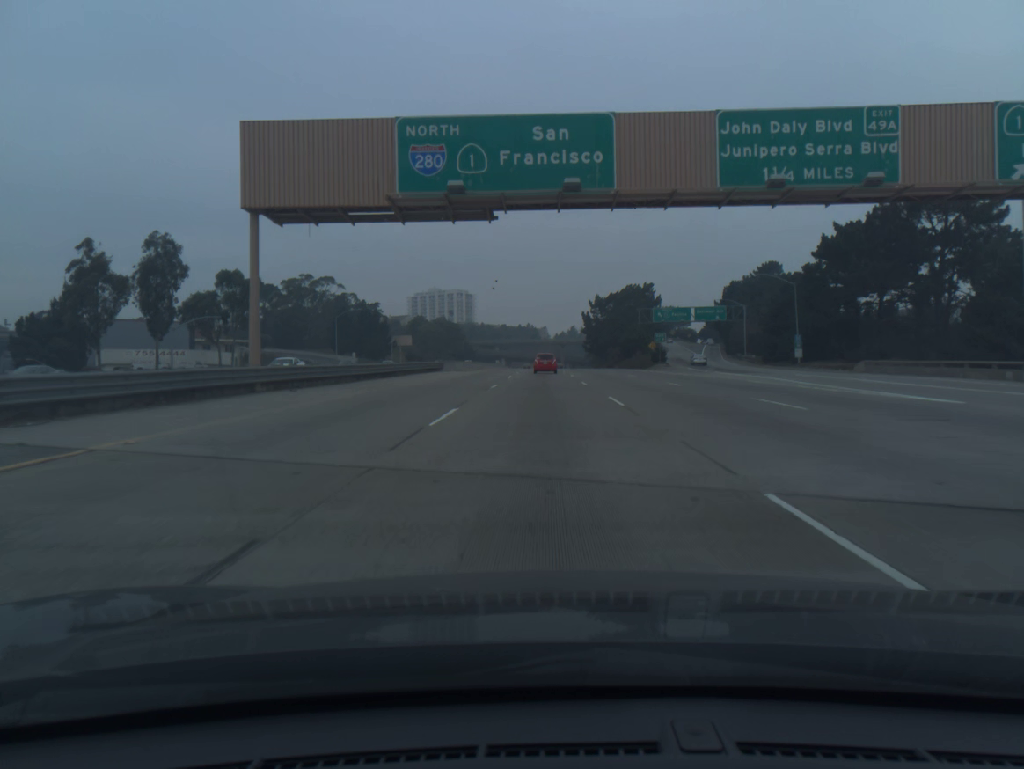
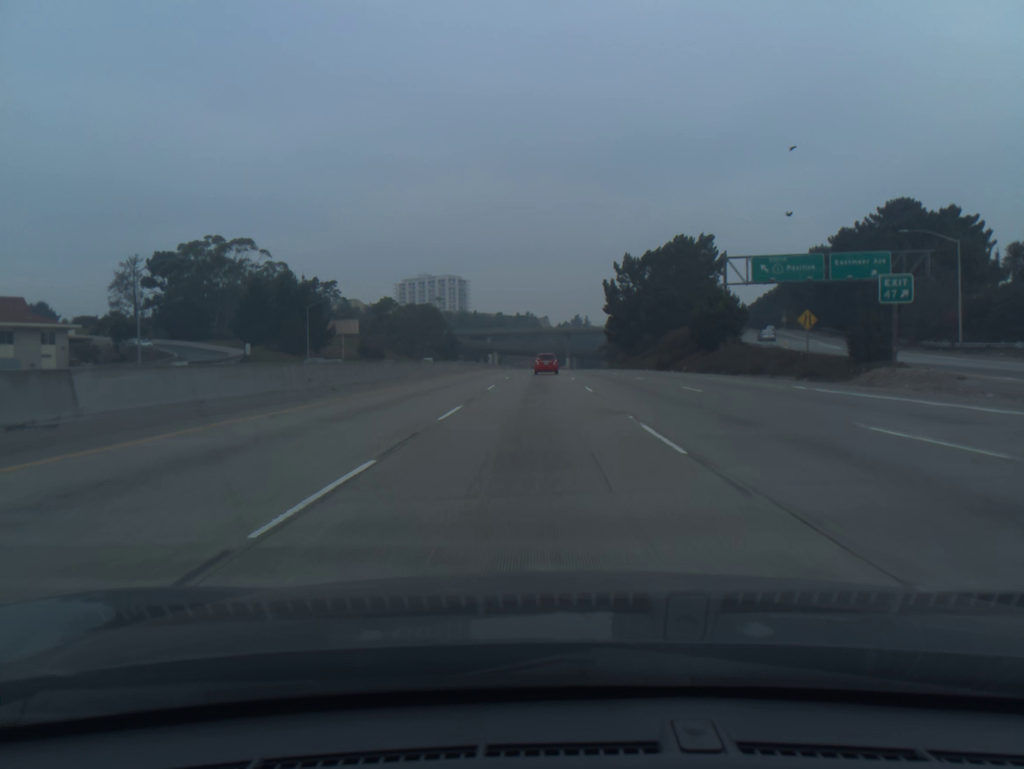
(+0.1, +66.2) m; 0°
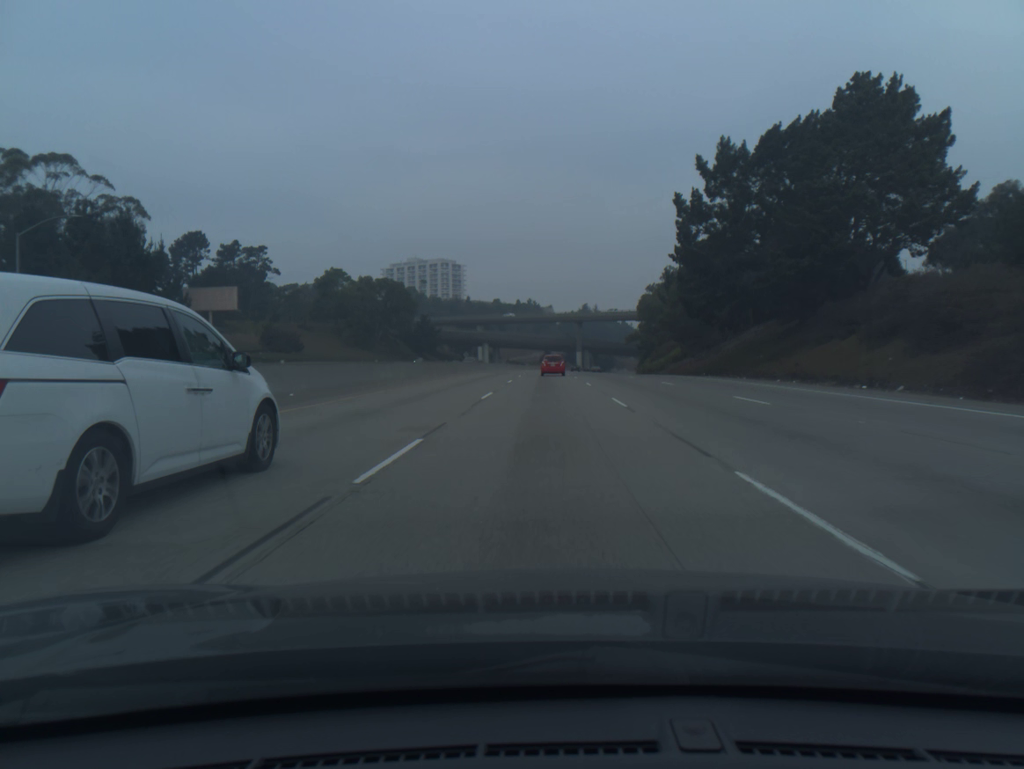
(-0.2, +65.4) m; 0°
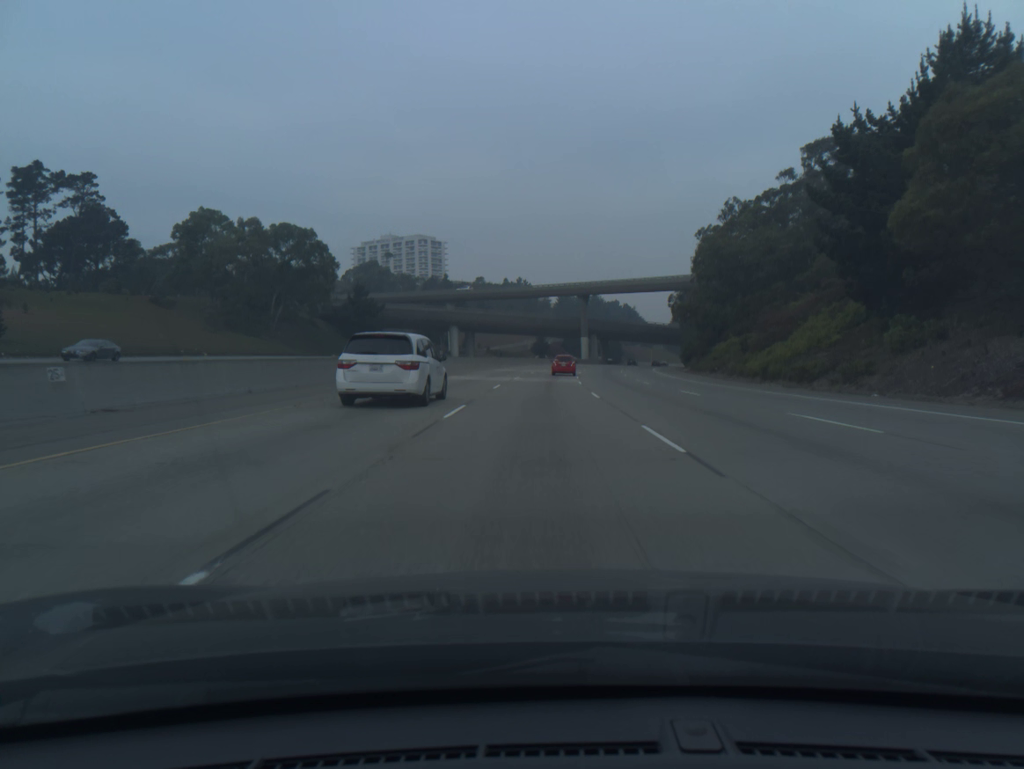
(+0.4, +65.1) m; +1°
